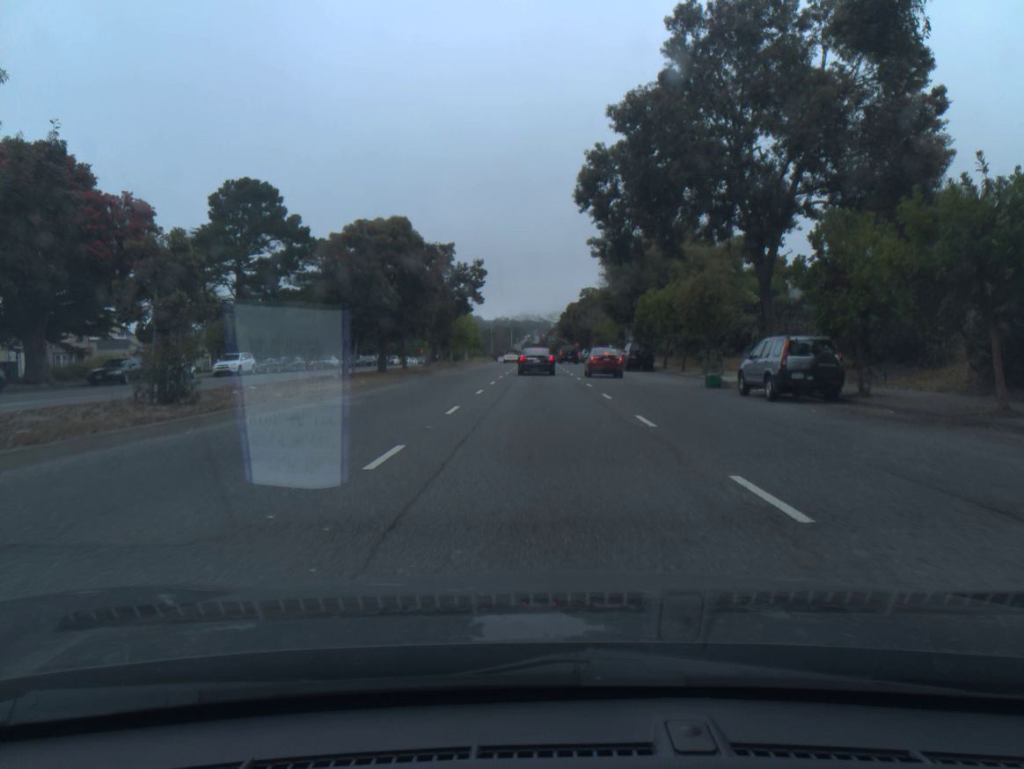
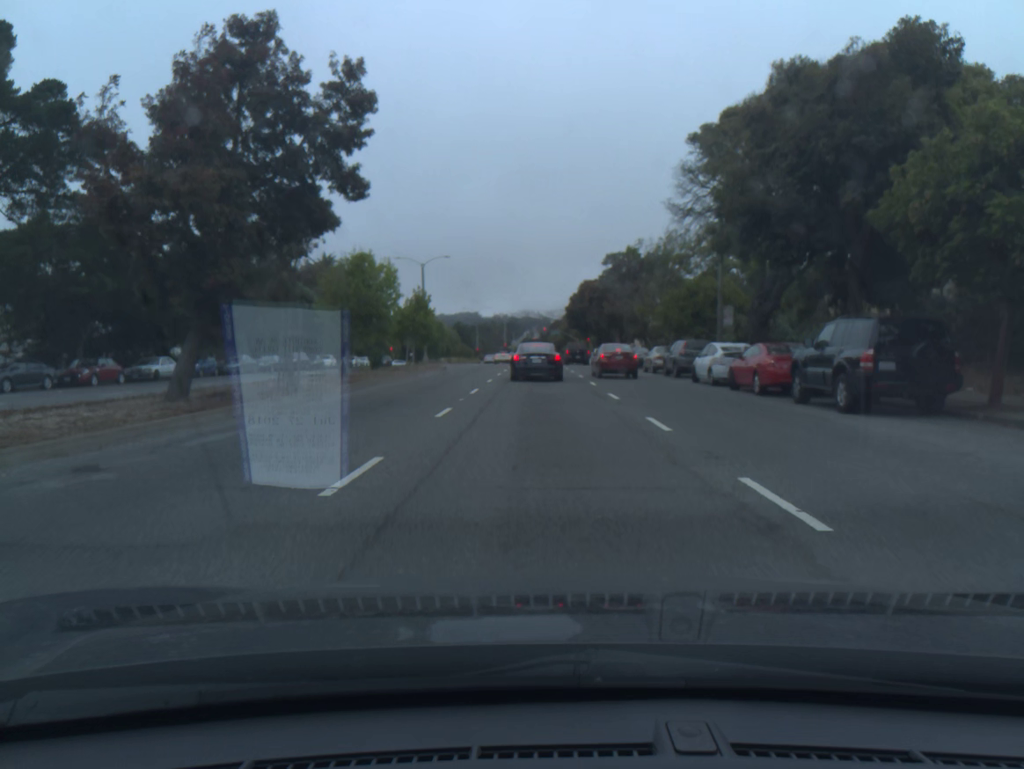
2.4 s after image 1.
(+0.1, +38.3) m; 0°
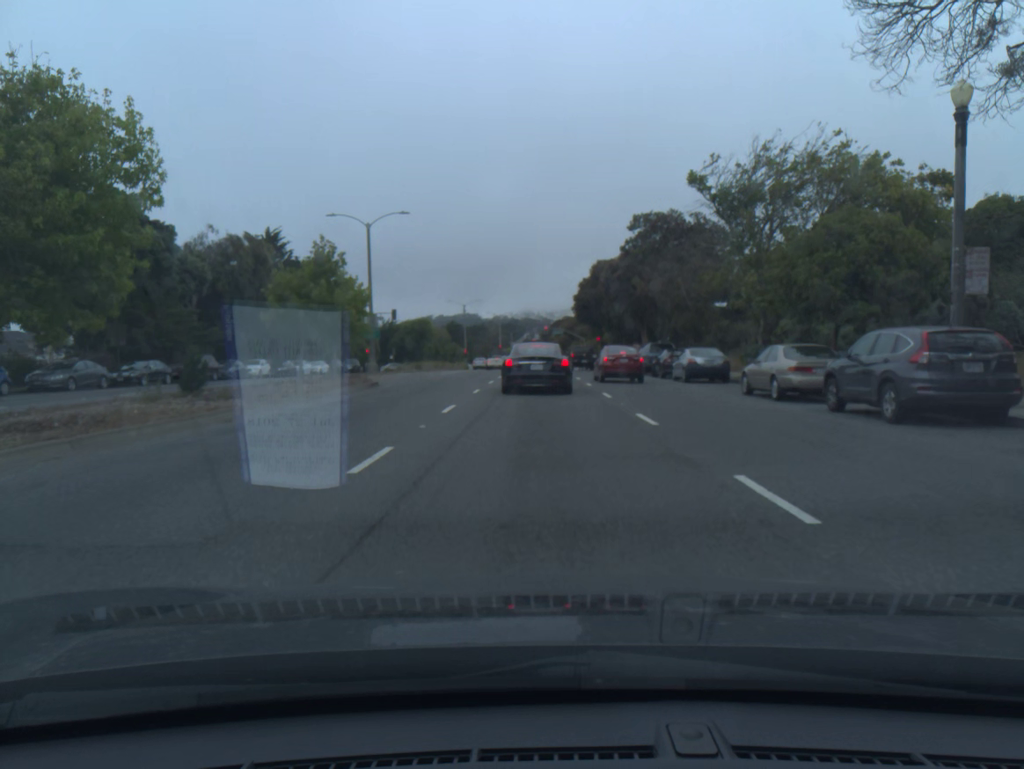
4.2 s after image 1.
(0.0, +21.2) m; 0°
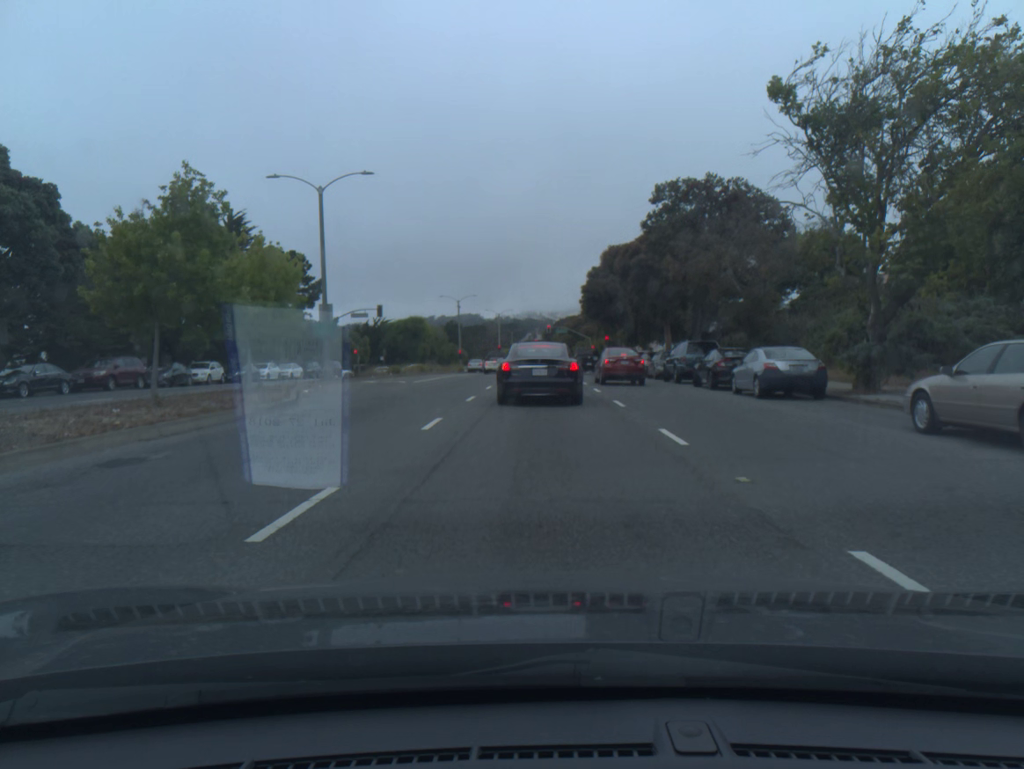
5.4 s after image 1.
(0.0, +10.4) m; 0°
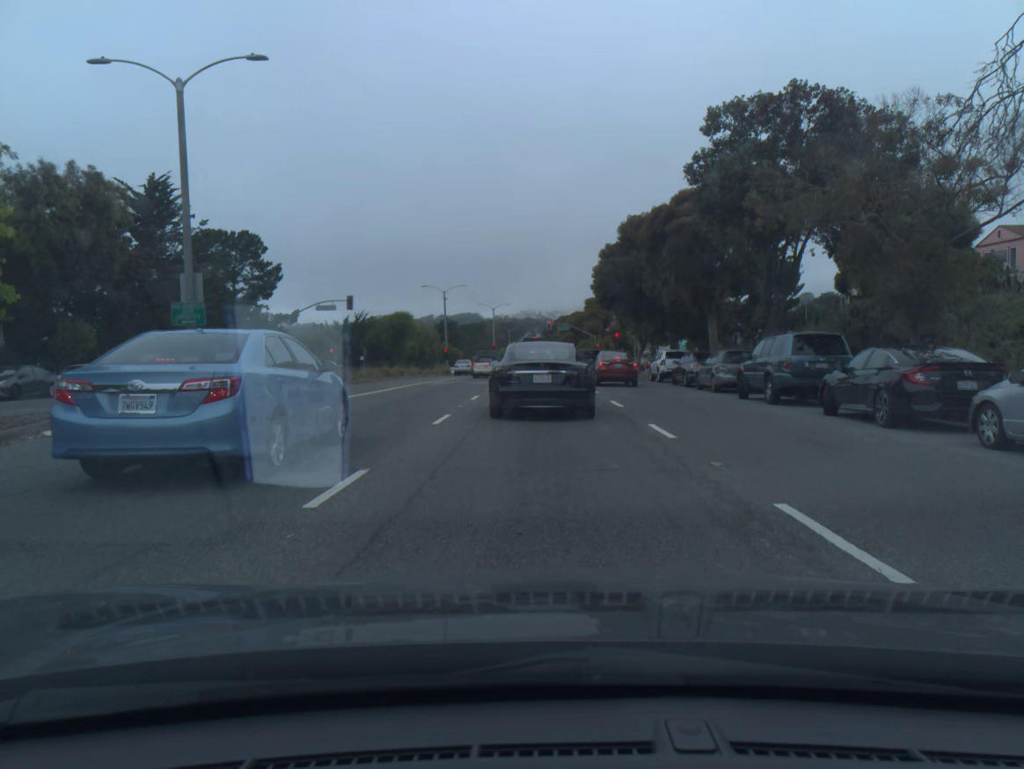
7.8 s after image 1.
(0.0, +13.8) m; 0°
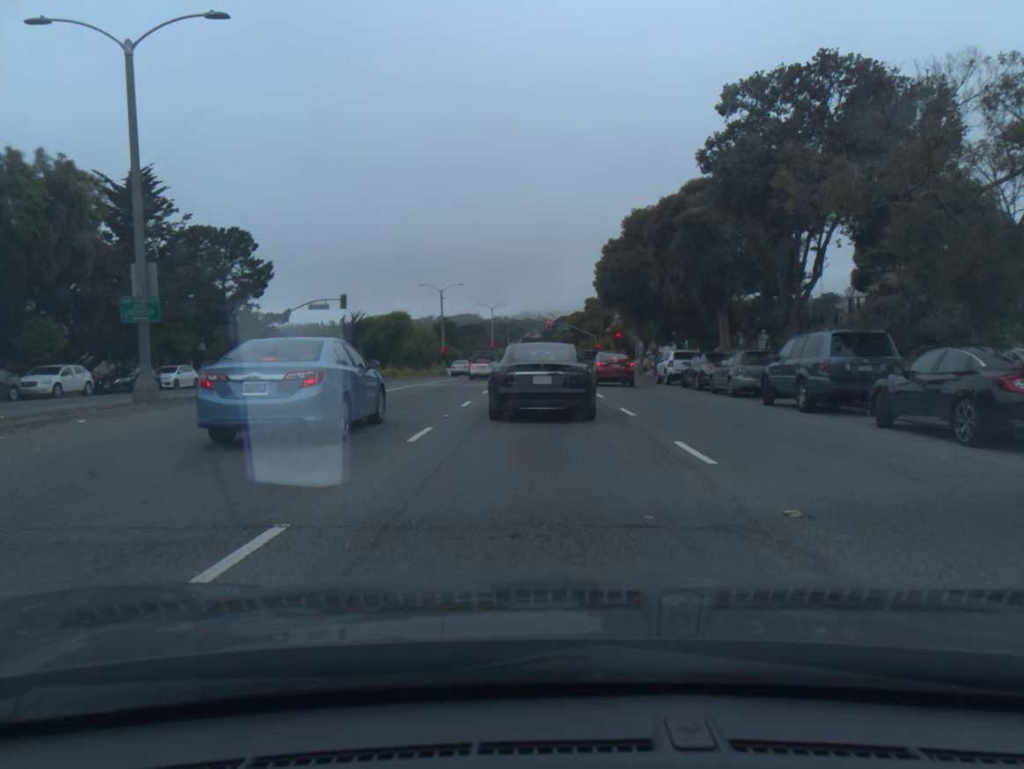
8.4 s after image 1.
(0.0, +2.6) m; 0°
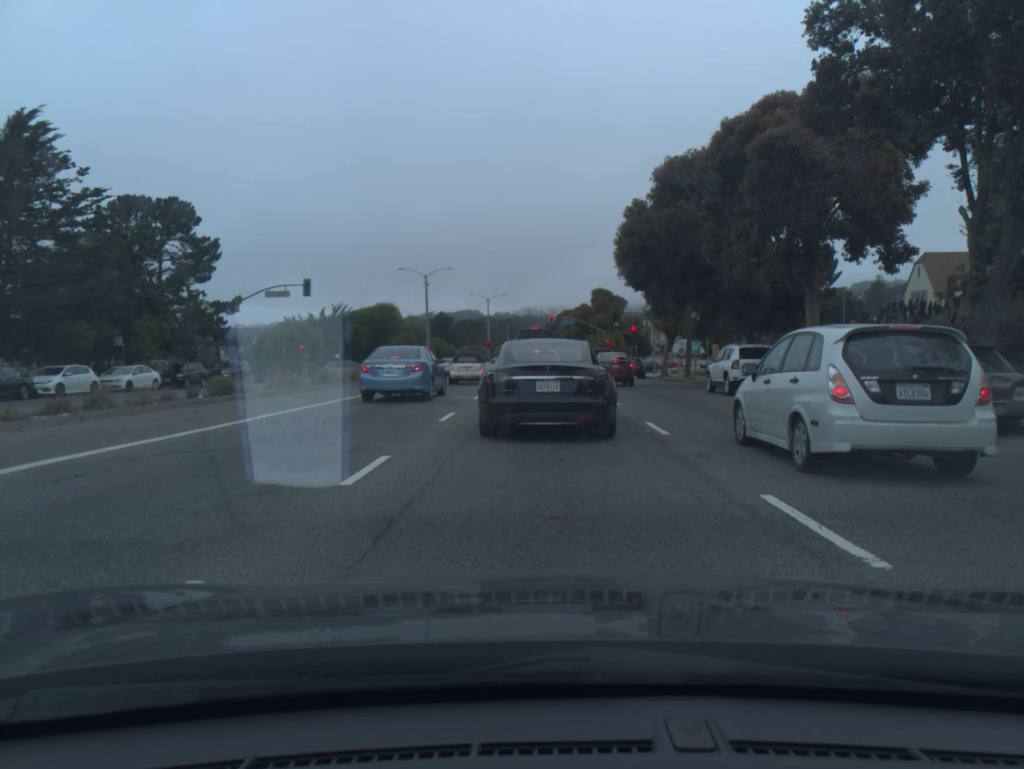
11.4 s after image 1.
(0.0, +11.2) m; 0°
